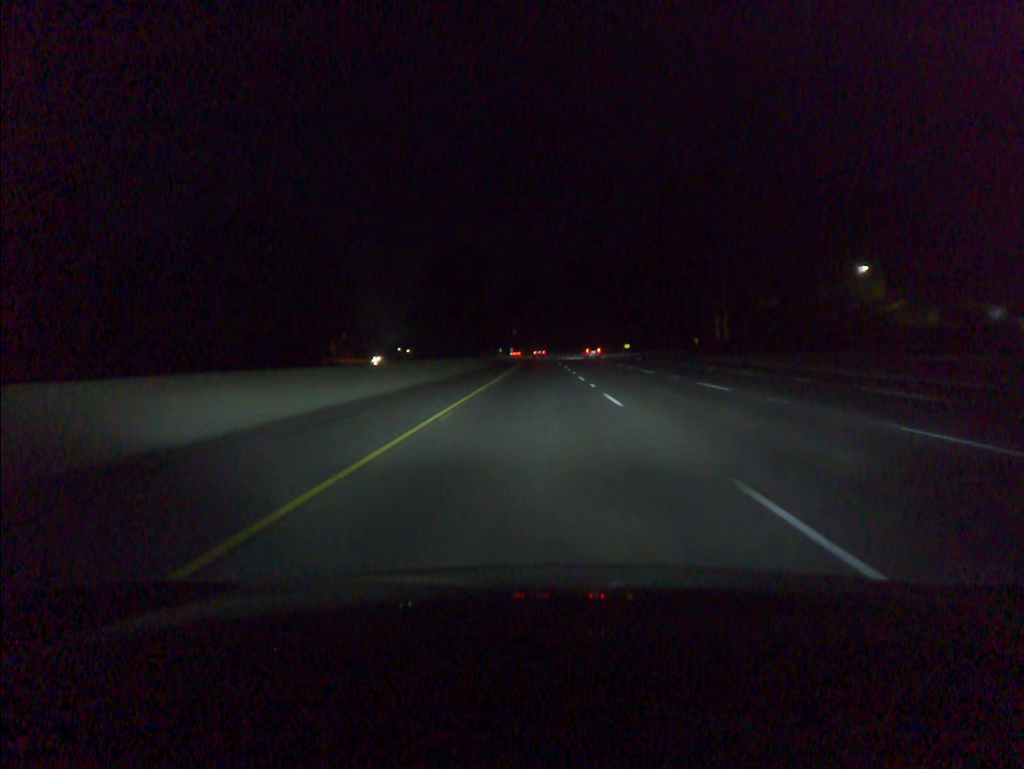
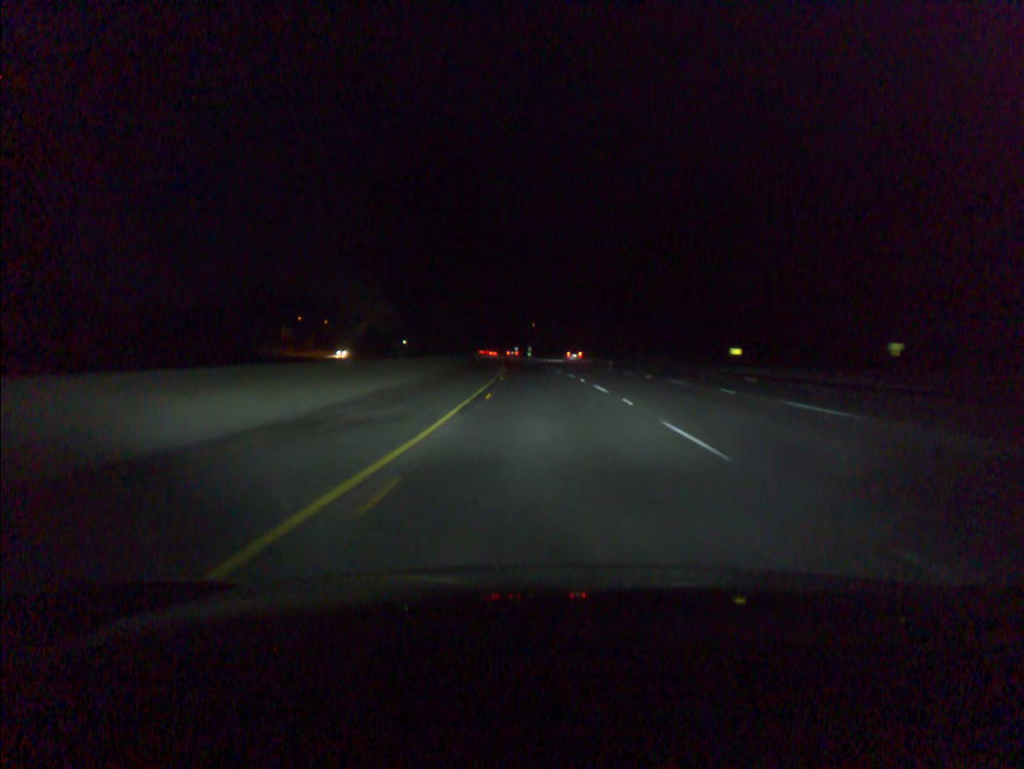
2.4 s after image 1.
(-1.0, +80.7) m; -2°
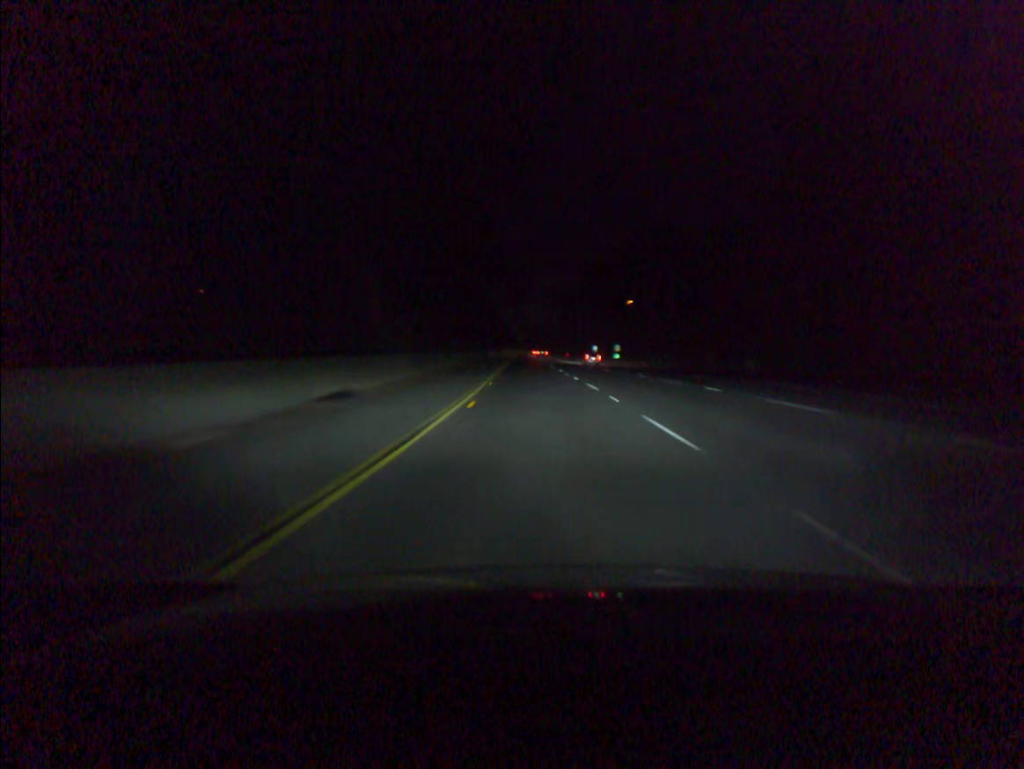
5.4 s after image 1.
(-4.3, +100.9) m; -5°
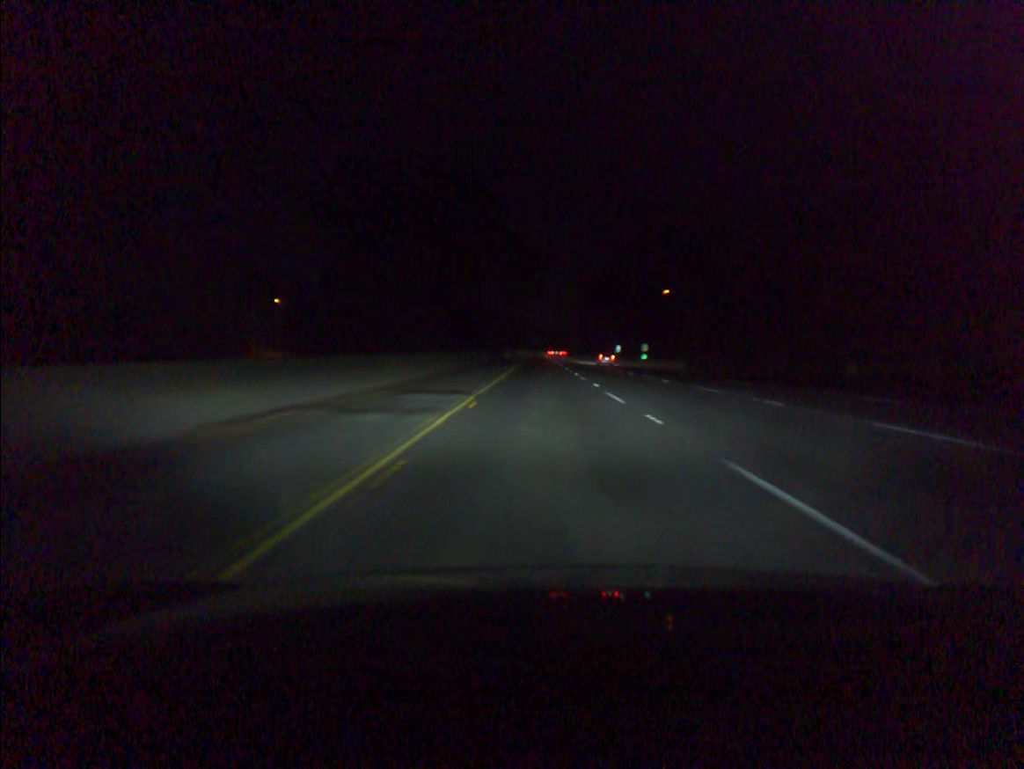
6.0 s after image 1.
(-0.2, +20.2) m; -1°
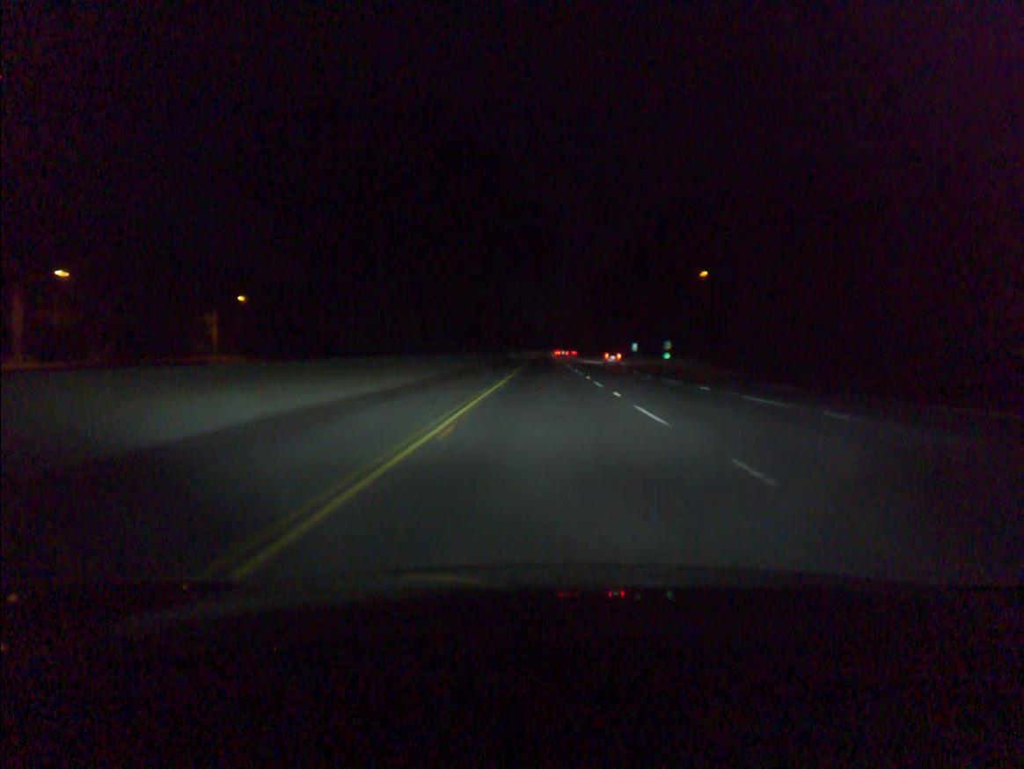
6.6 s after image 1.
(-0.1, +20.2) m; 0°
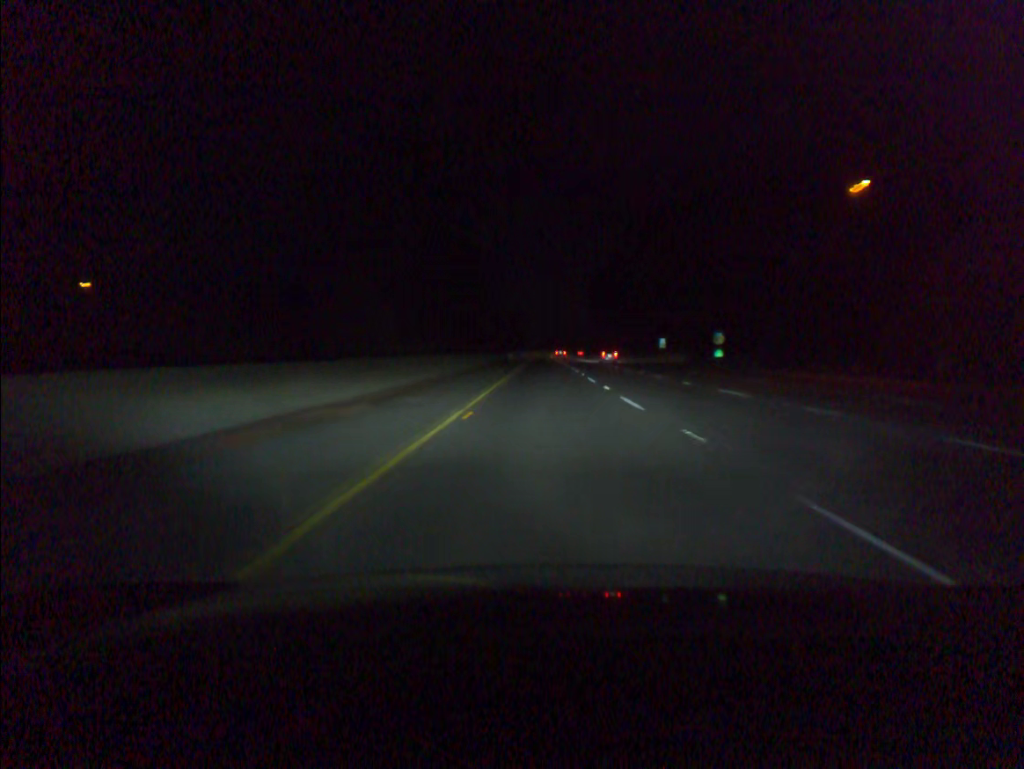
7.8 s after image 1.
(0.0, +40.4) m; 0°
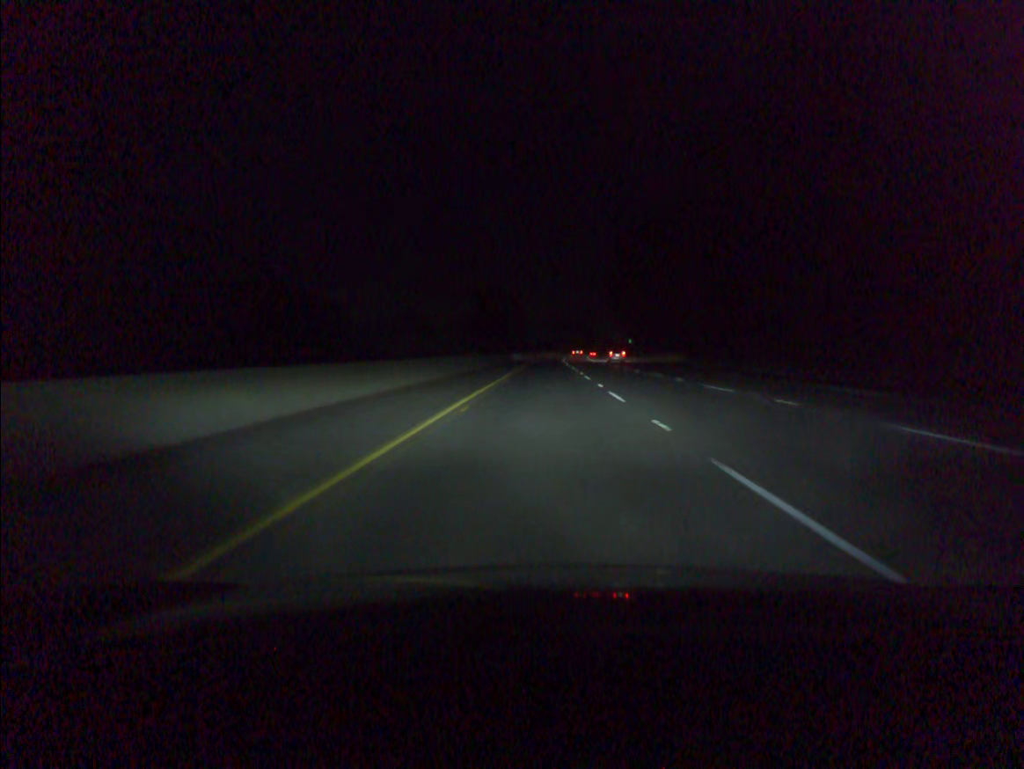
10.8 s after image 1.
(0.0, +100.8) m; 0°
